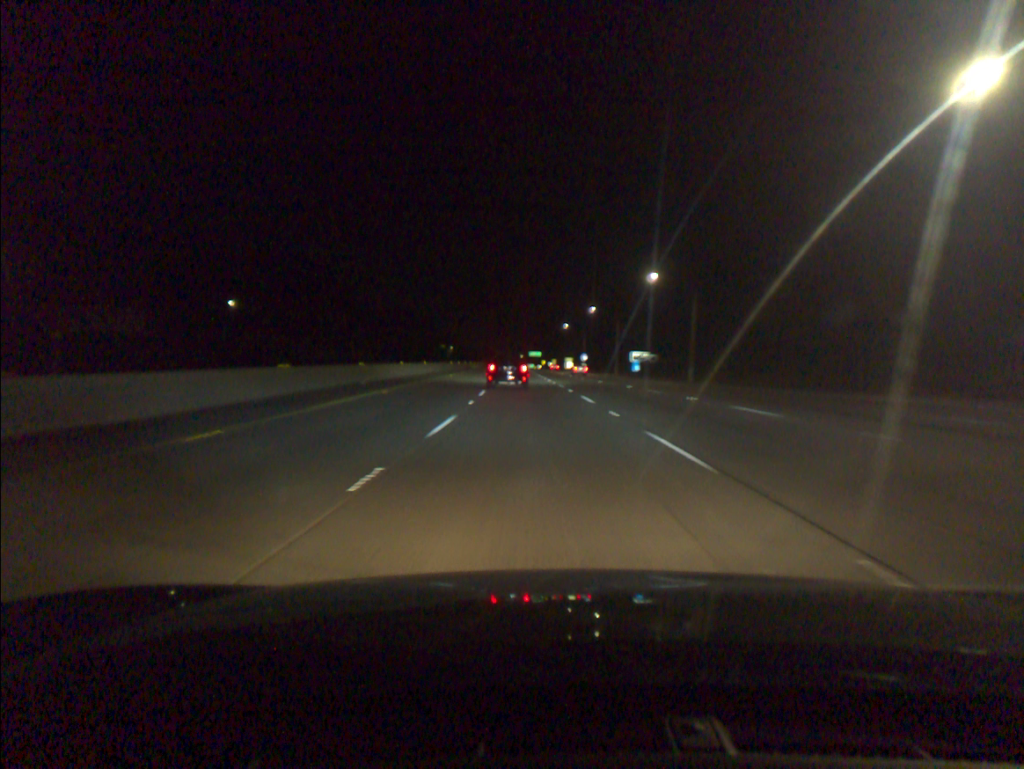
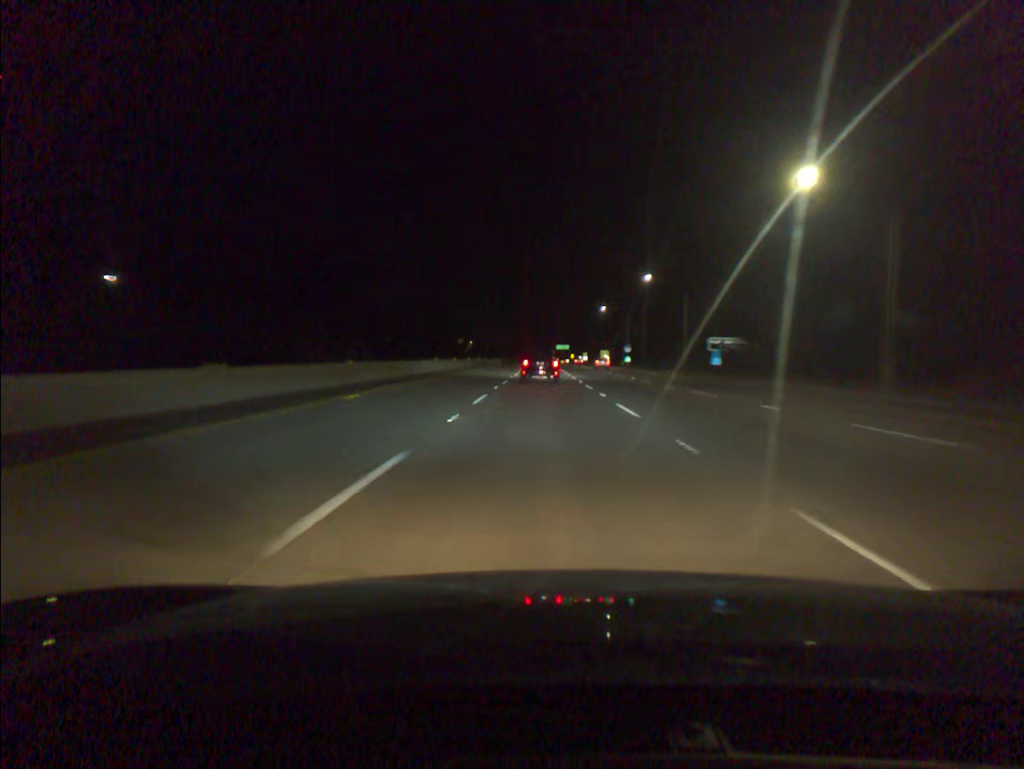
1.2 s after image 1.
(-0.8, +36.7) m; -2°
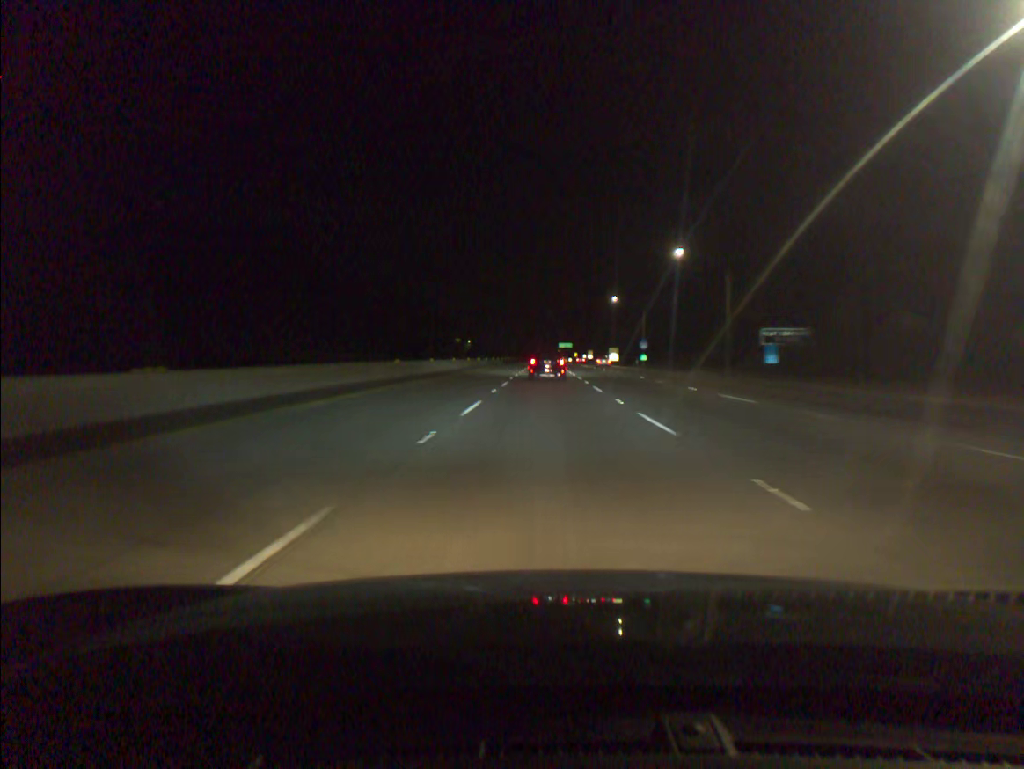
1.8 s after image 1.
(0.0, +18.4) m; 0°
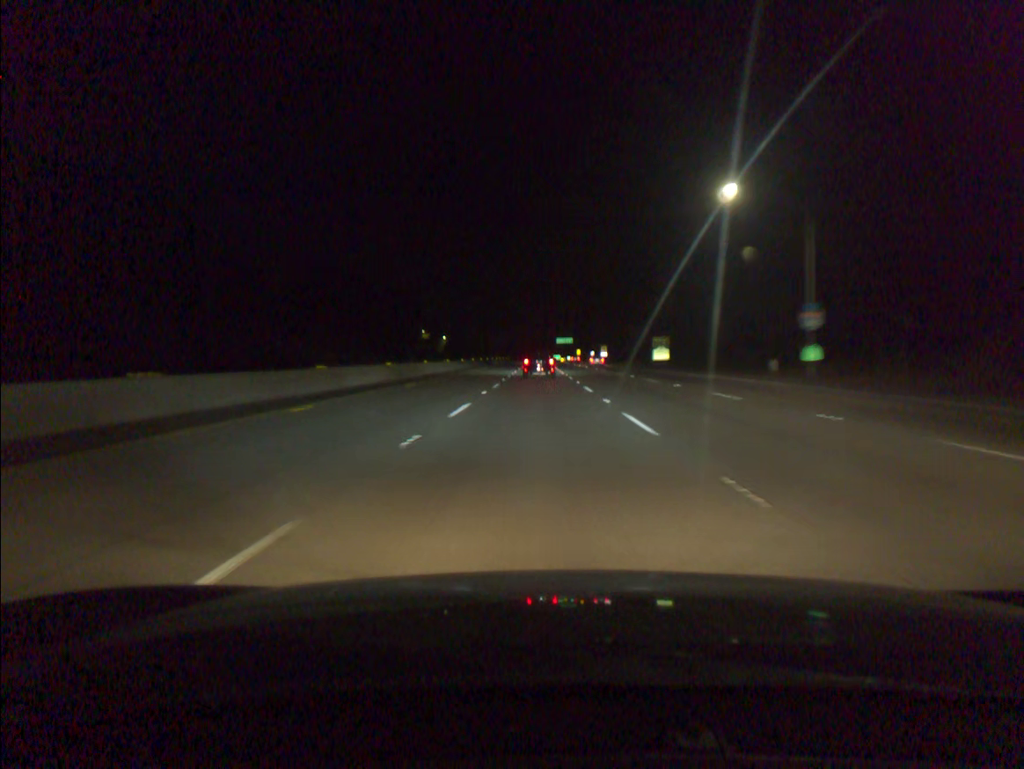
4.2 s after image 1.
(+0.4, +72.9) m; 0°
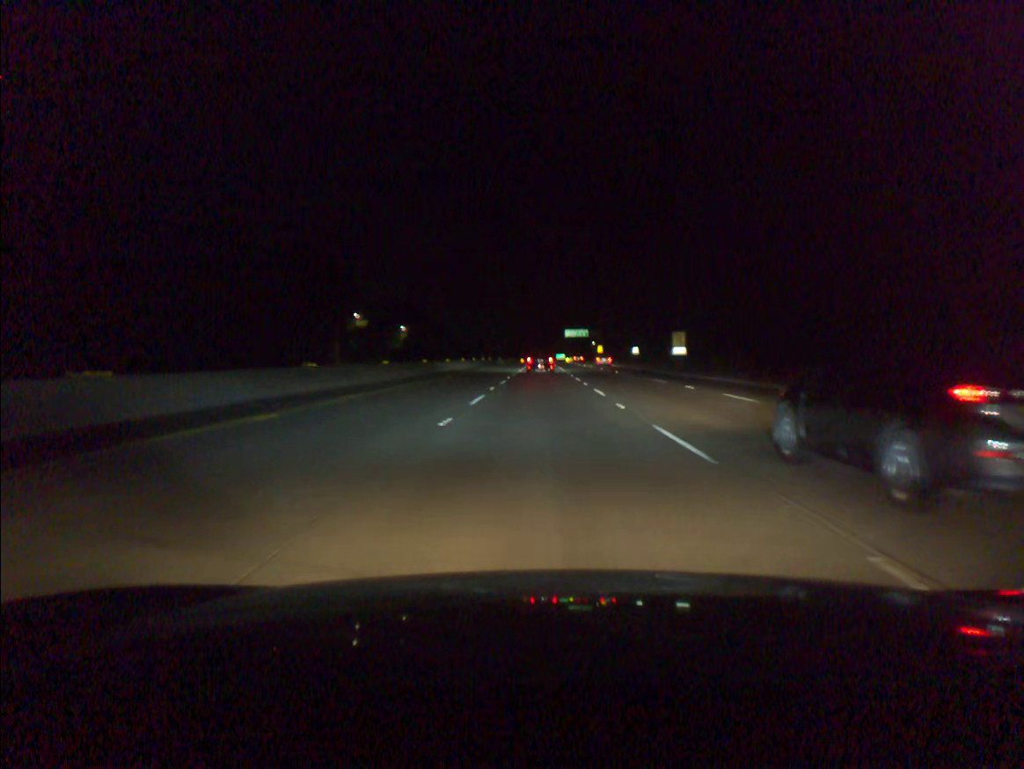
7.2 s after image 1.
(-0.5, +90.2) m; 0°
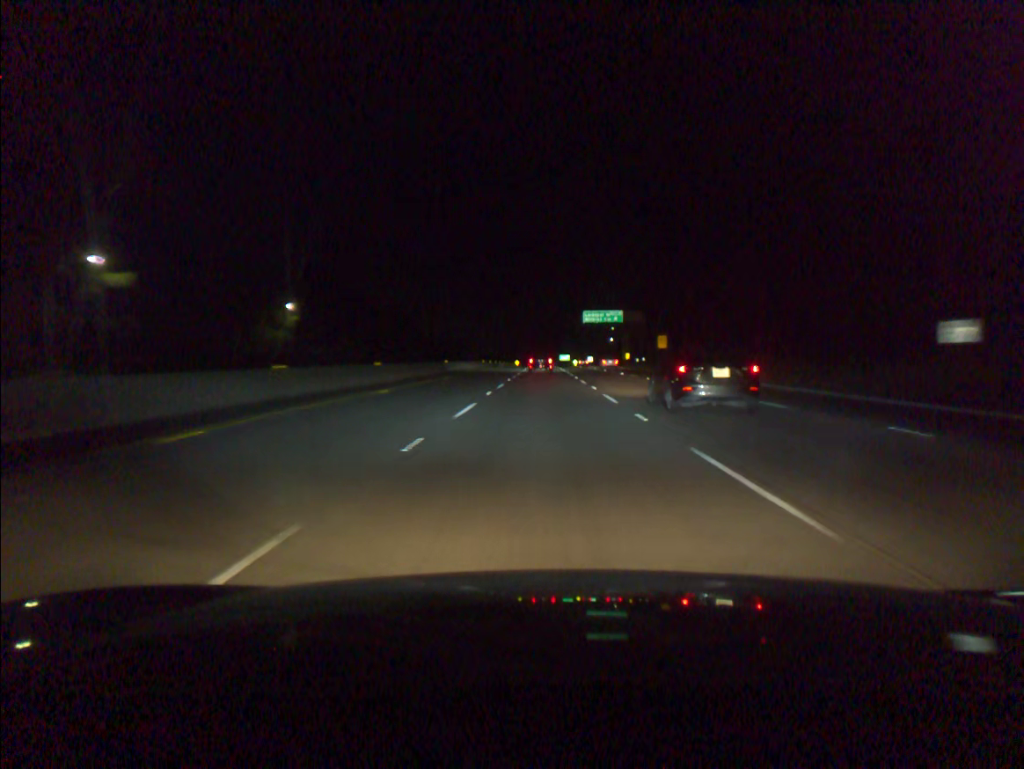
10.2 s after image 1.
(+0.2, +91.0) m; 0°
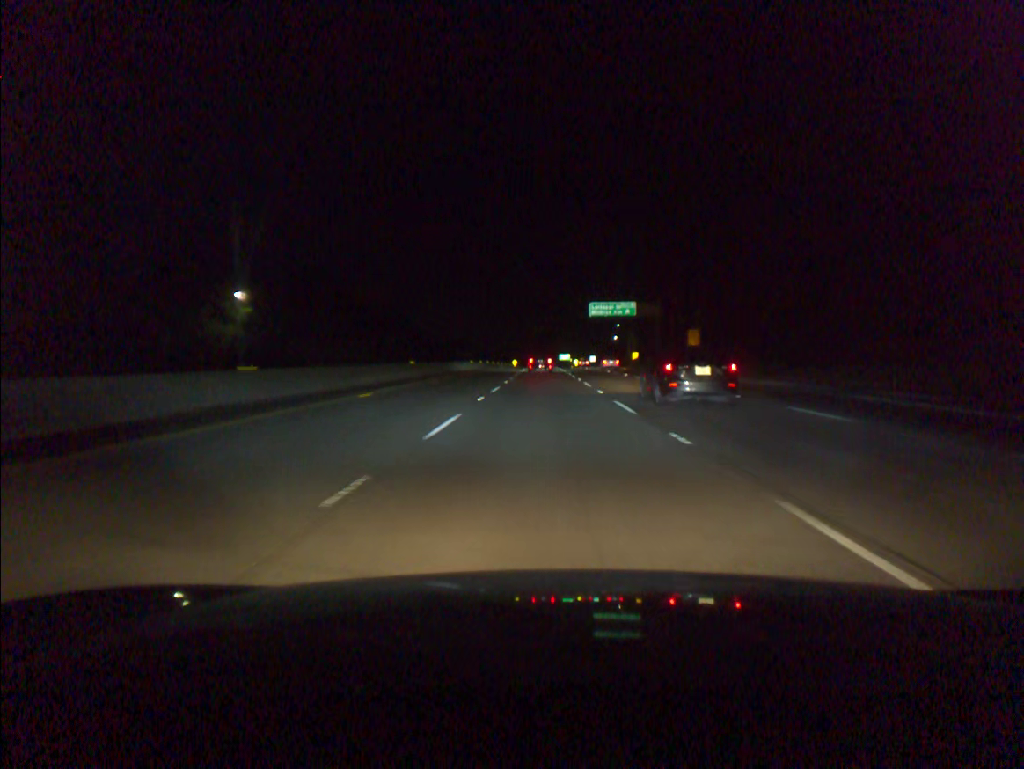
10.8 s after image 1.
(0.0, +18.3) m; 0°
